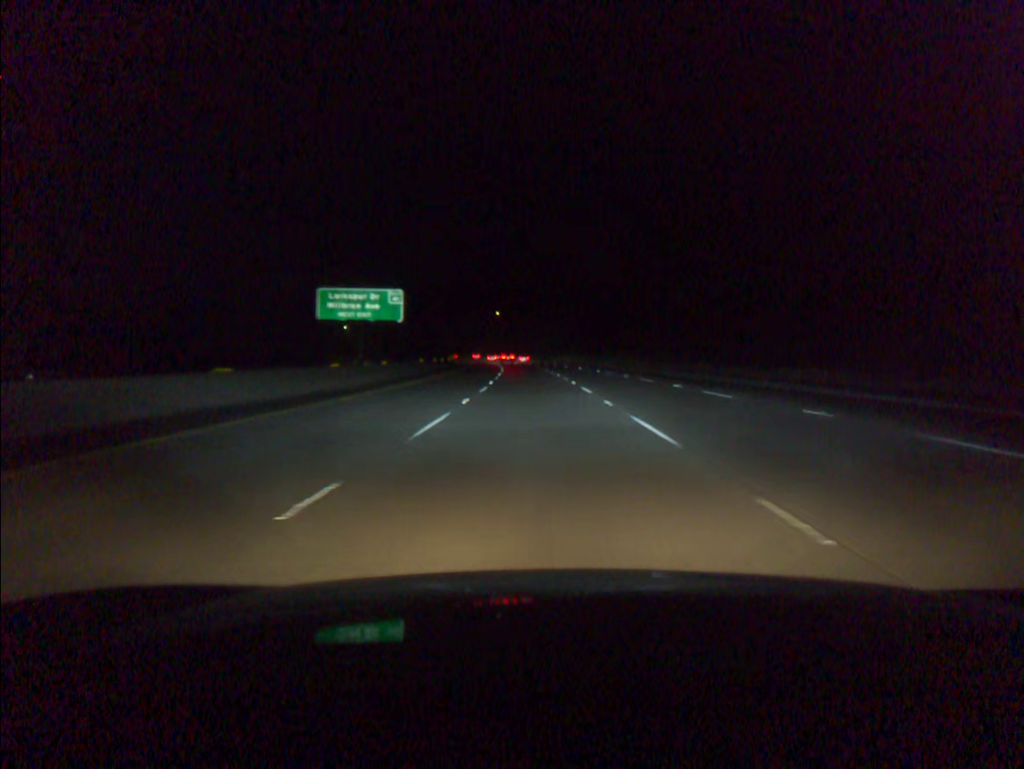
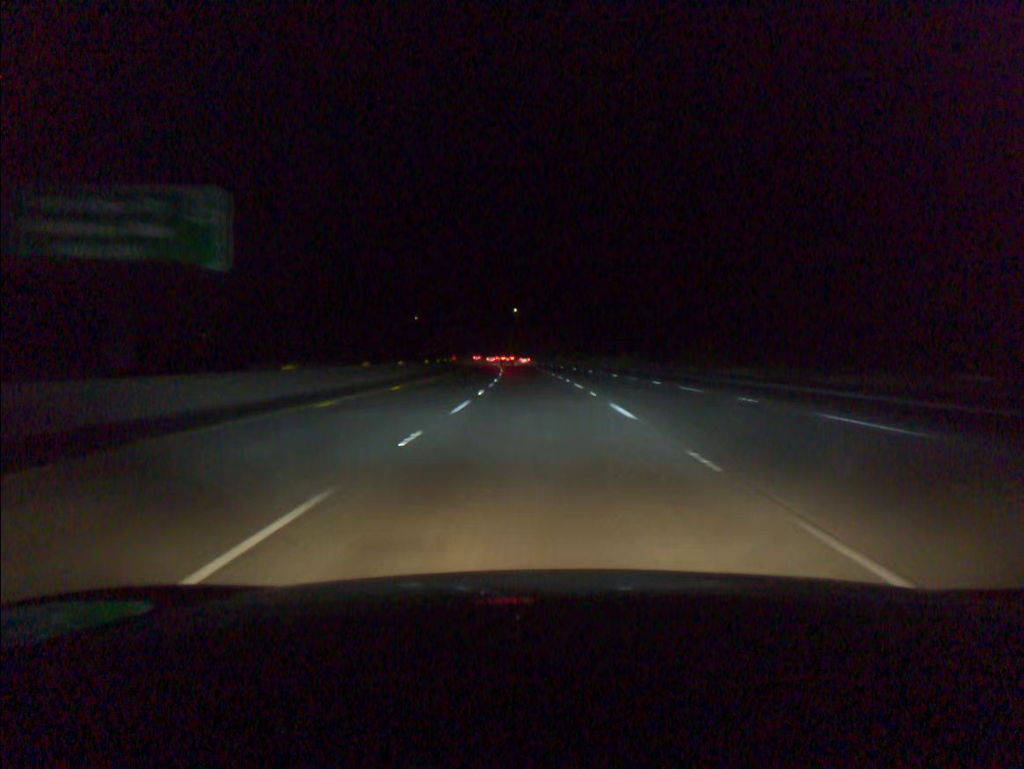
(-0.5, +38.8) m; -2°
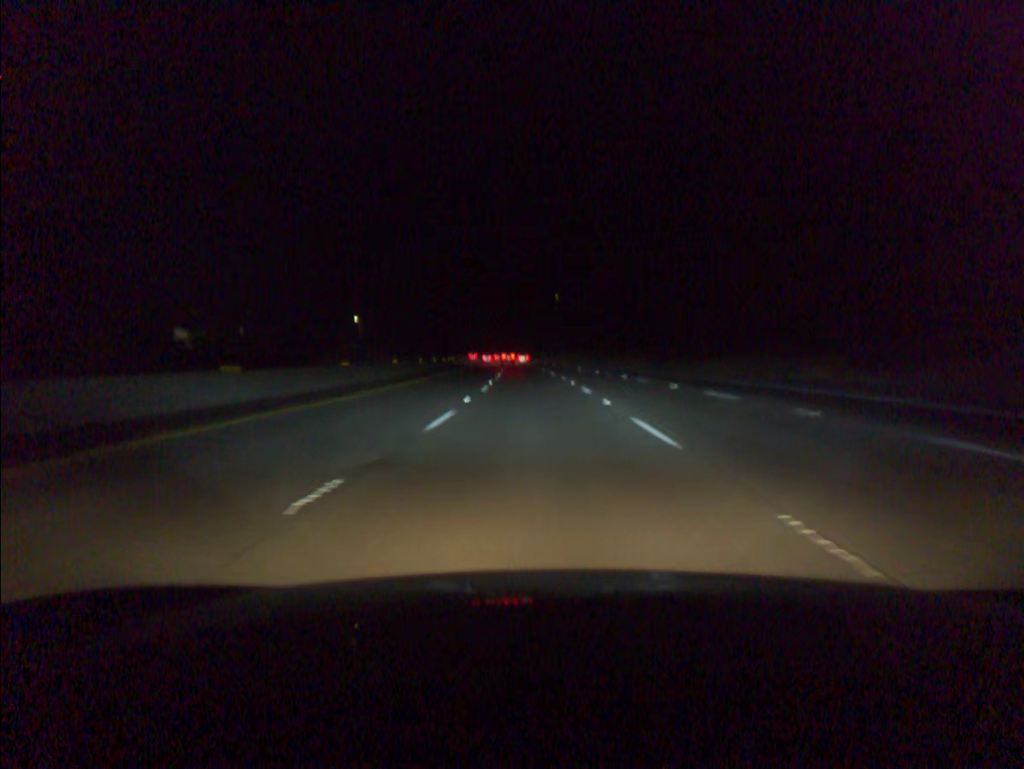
(-2.1, +77.6) m; -3°
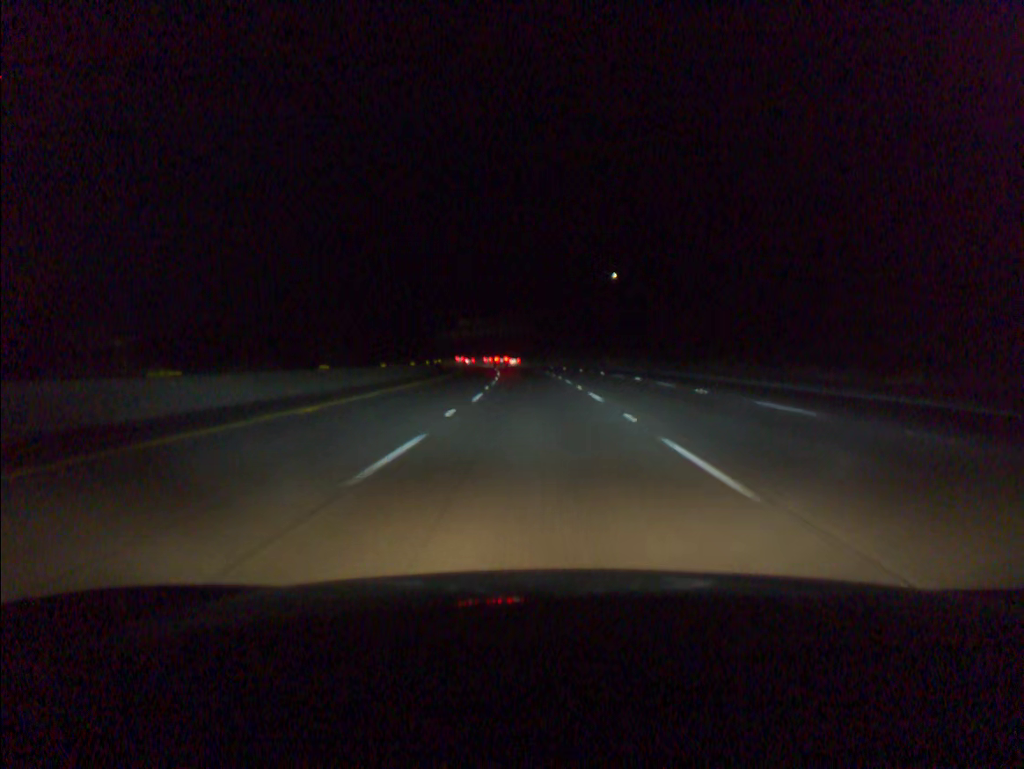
(-2.1, +77.5) m; -3°
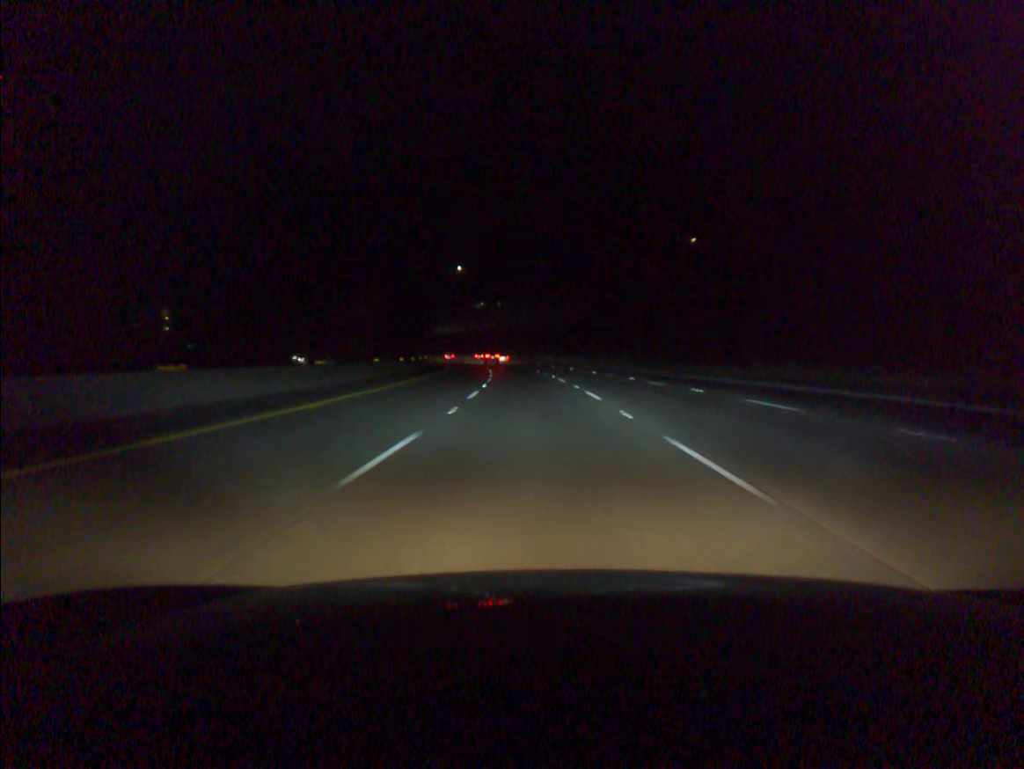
(-1.4, +58.2) m; -3°
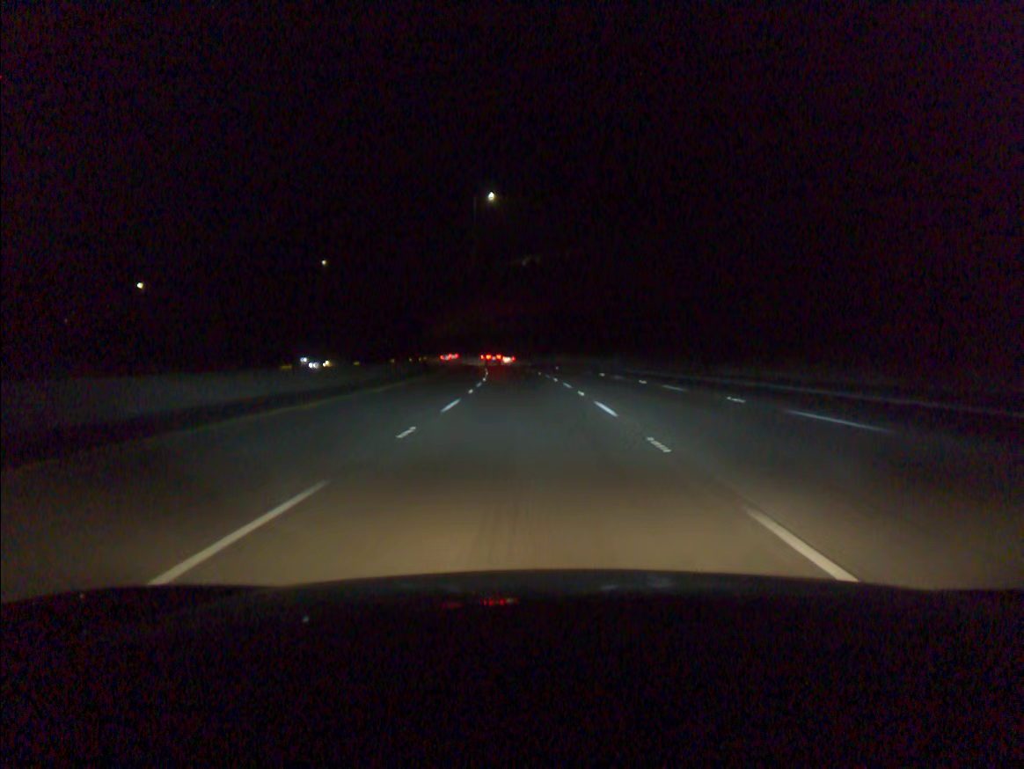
(-3.3, +77.6) m; -5°
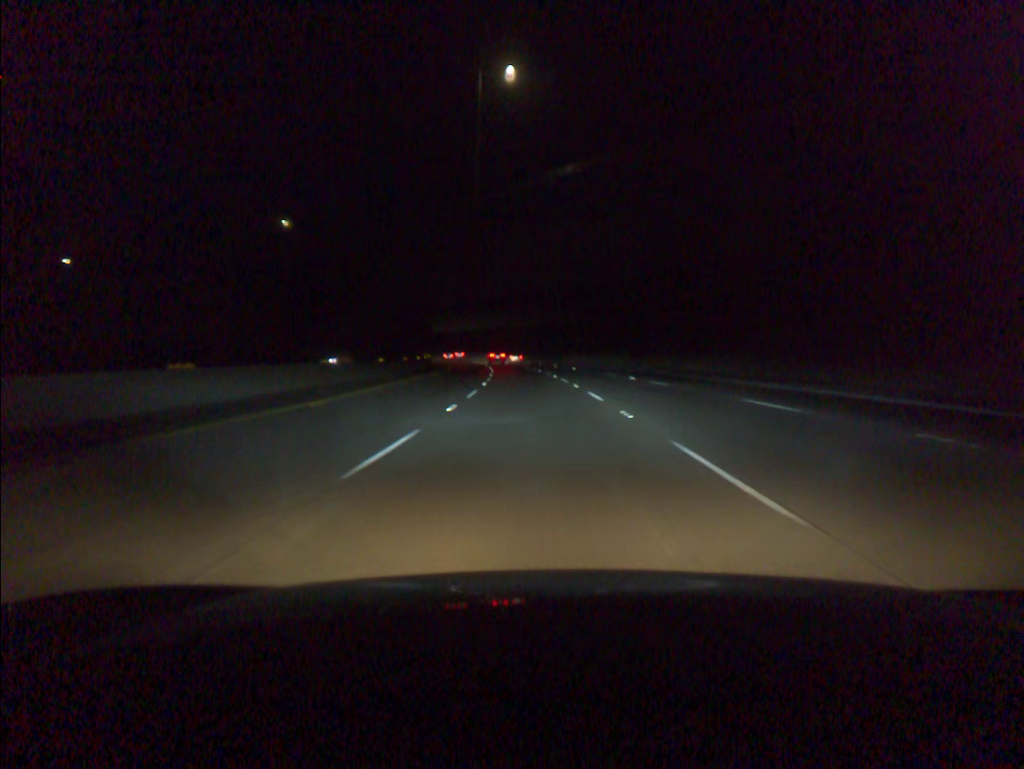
(-1.0, +38.8) m; -3°
